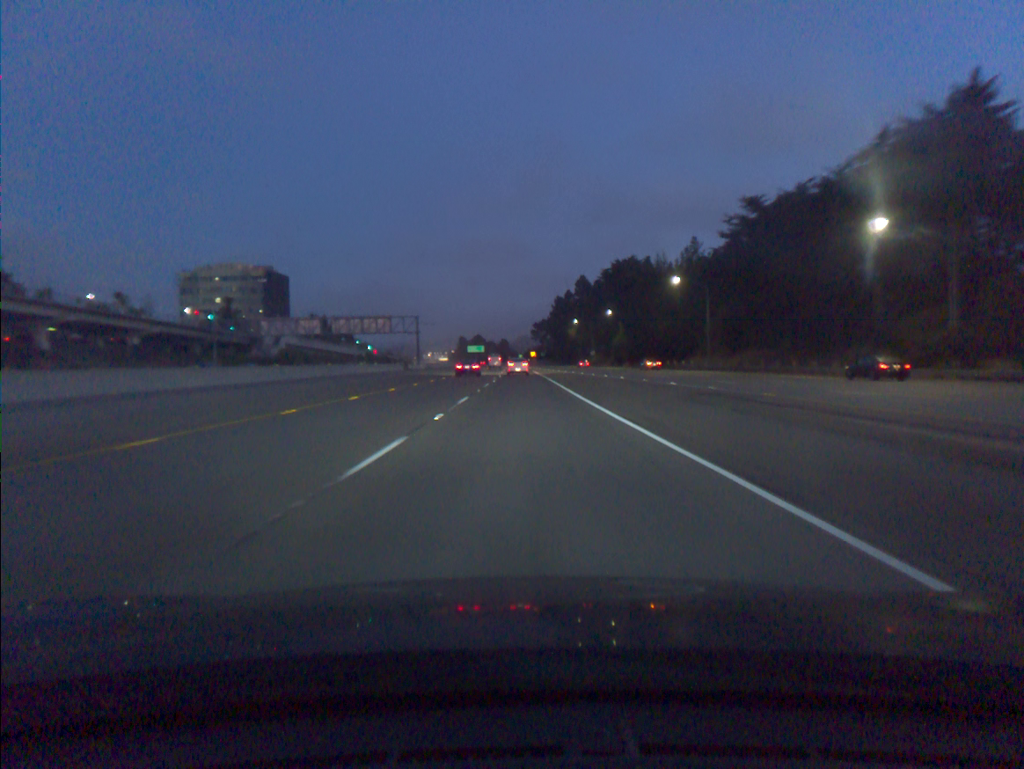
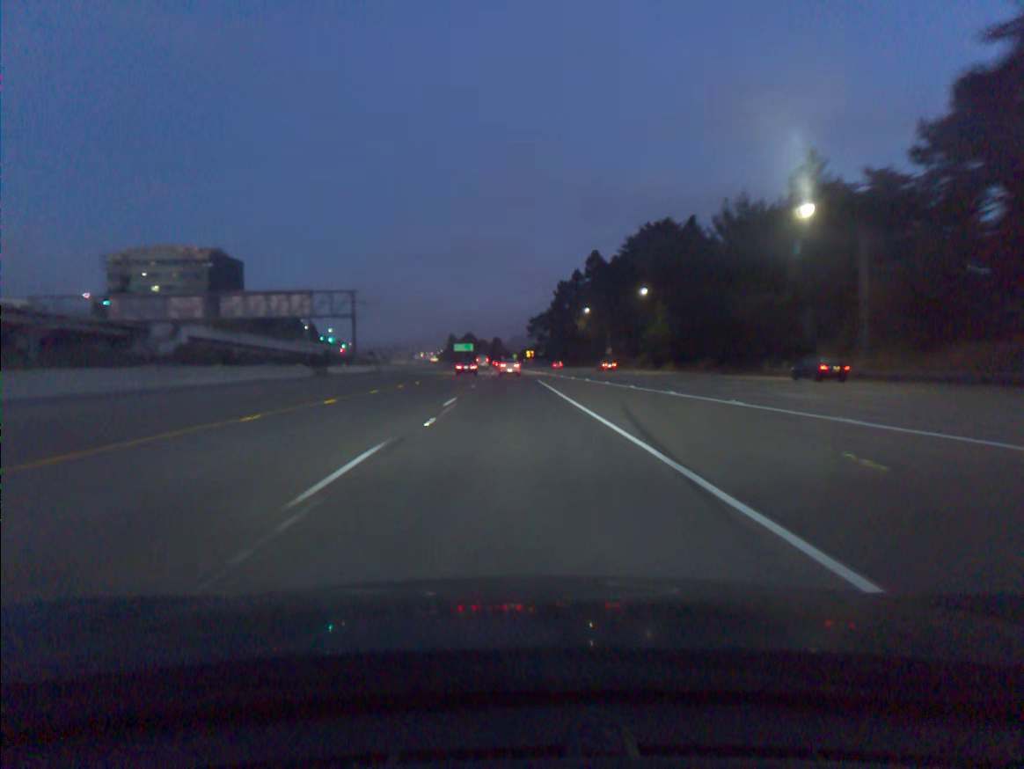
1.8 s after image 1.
(+0.1, +46.3) m; 0°
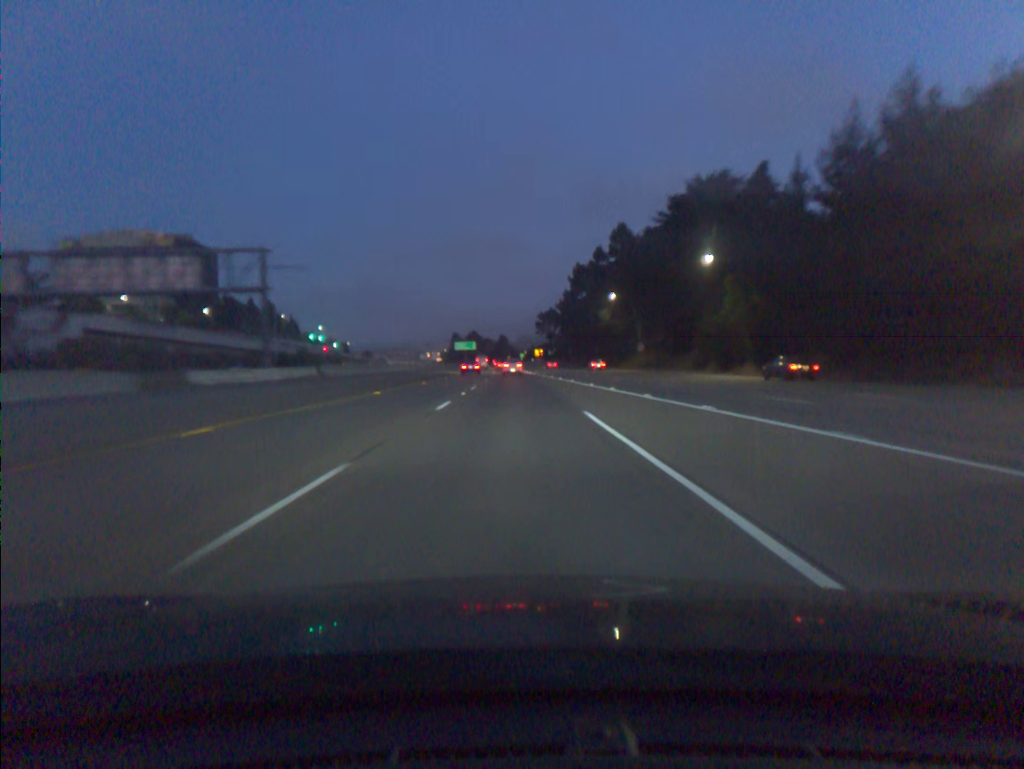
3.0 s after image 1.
(-0.1, +31.5) m; 0°
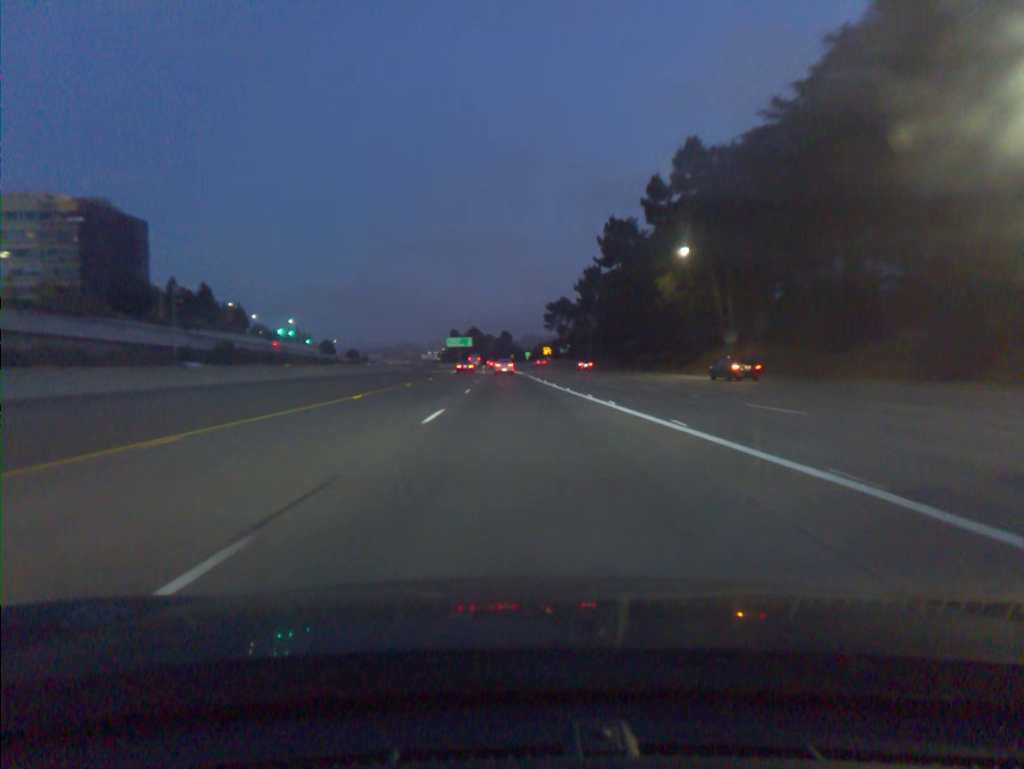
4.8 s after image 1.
(-0.3, +48.3) m; 0°
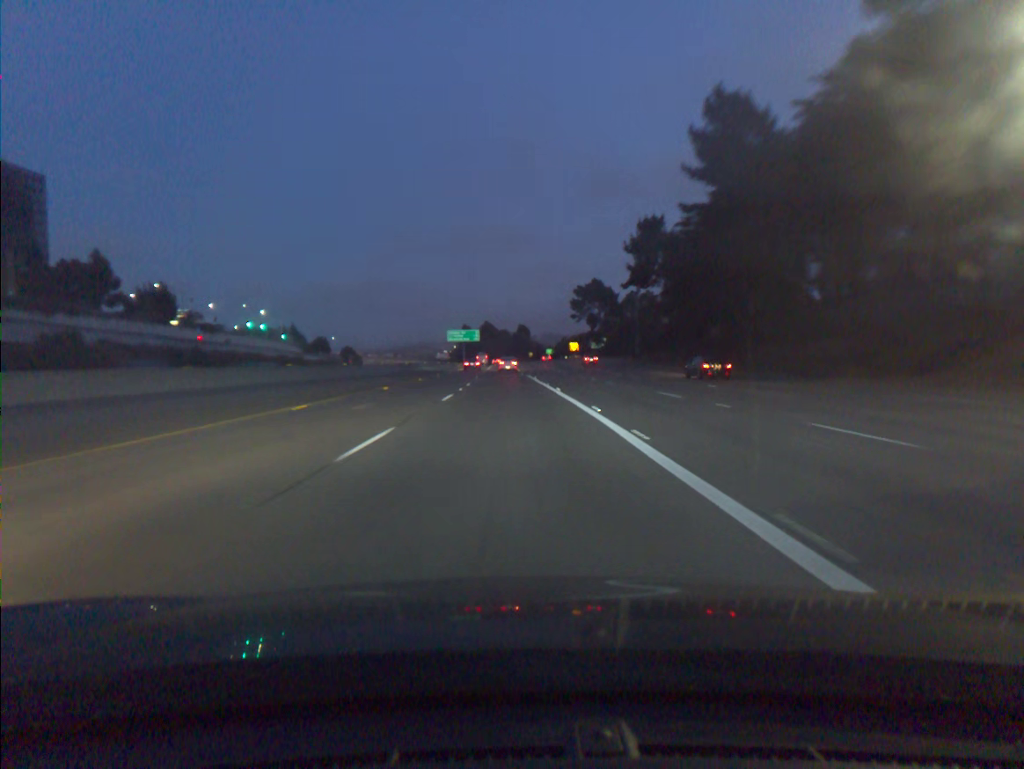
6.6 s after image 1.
(-0.4, +49.5) m; -1°
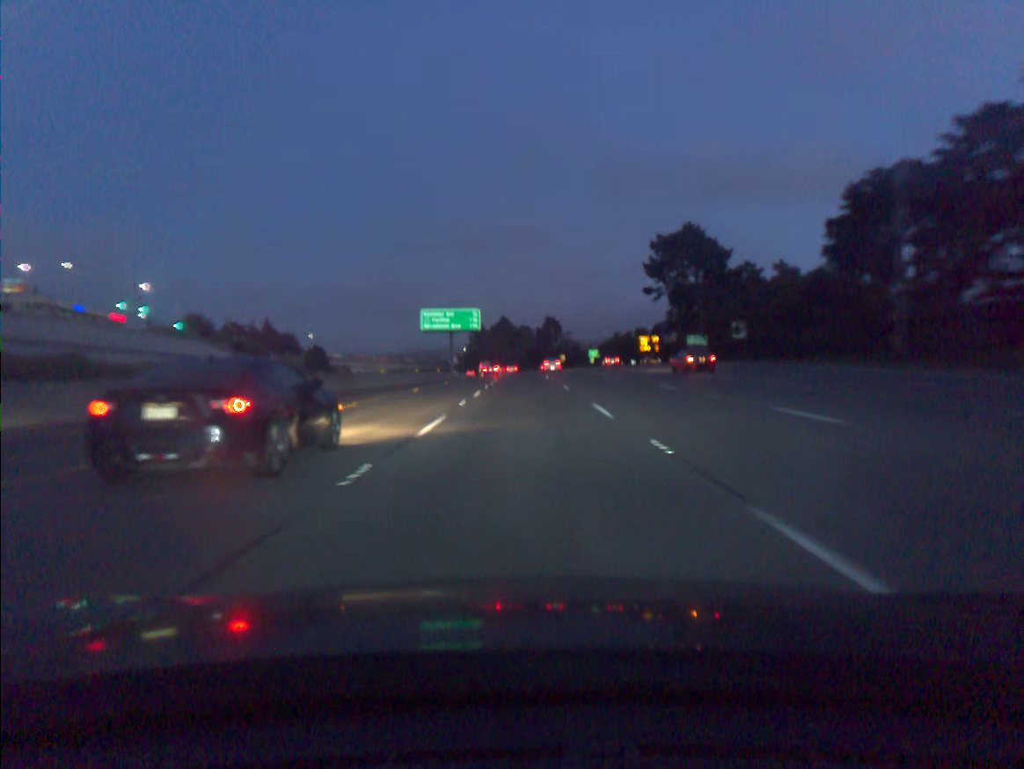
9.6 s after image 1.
(-1.8, +84.8) m; -1°
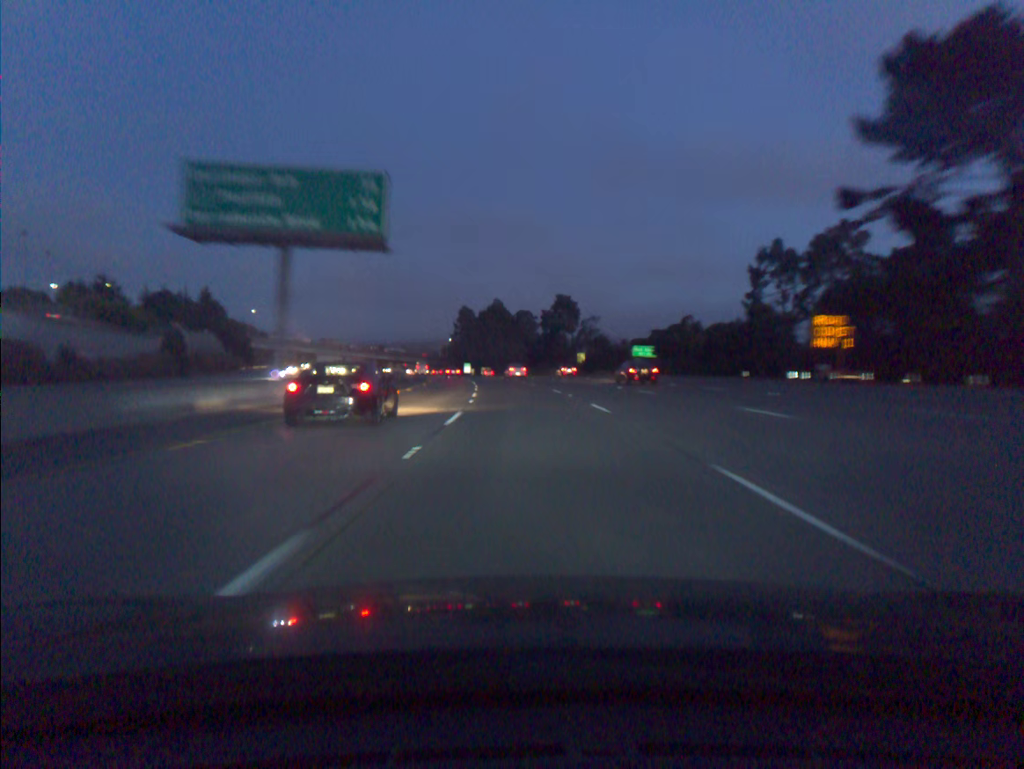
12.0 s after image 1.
(+0.3, +70.0) m; 0°
